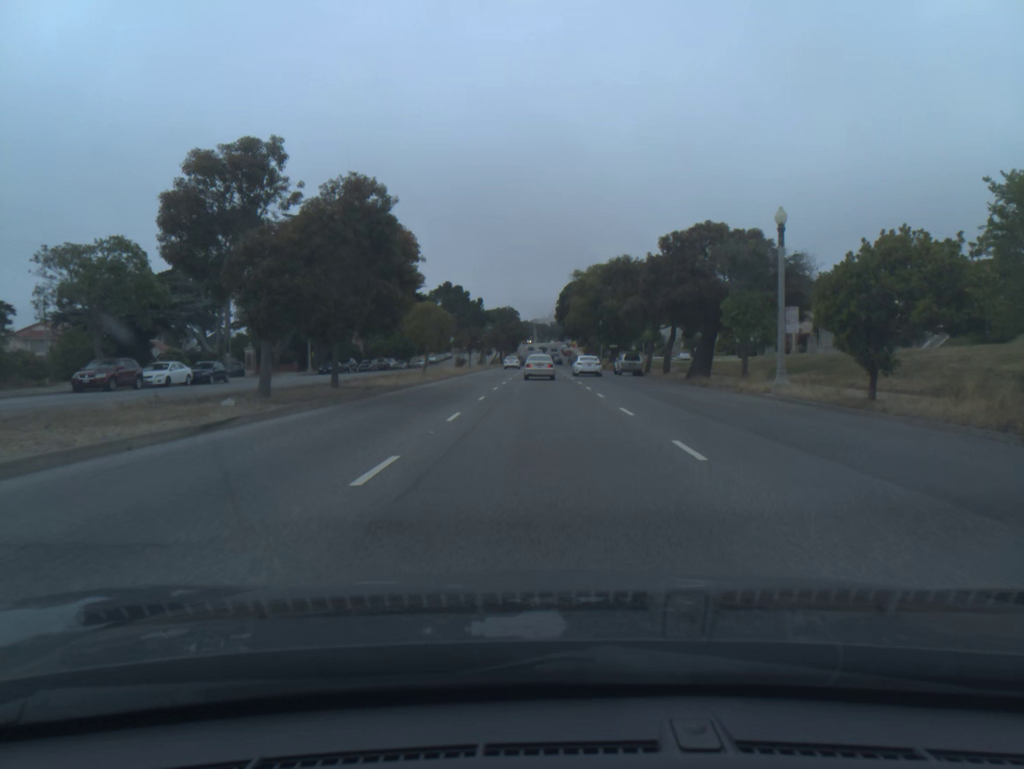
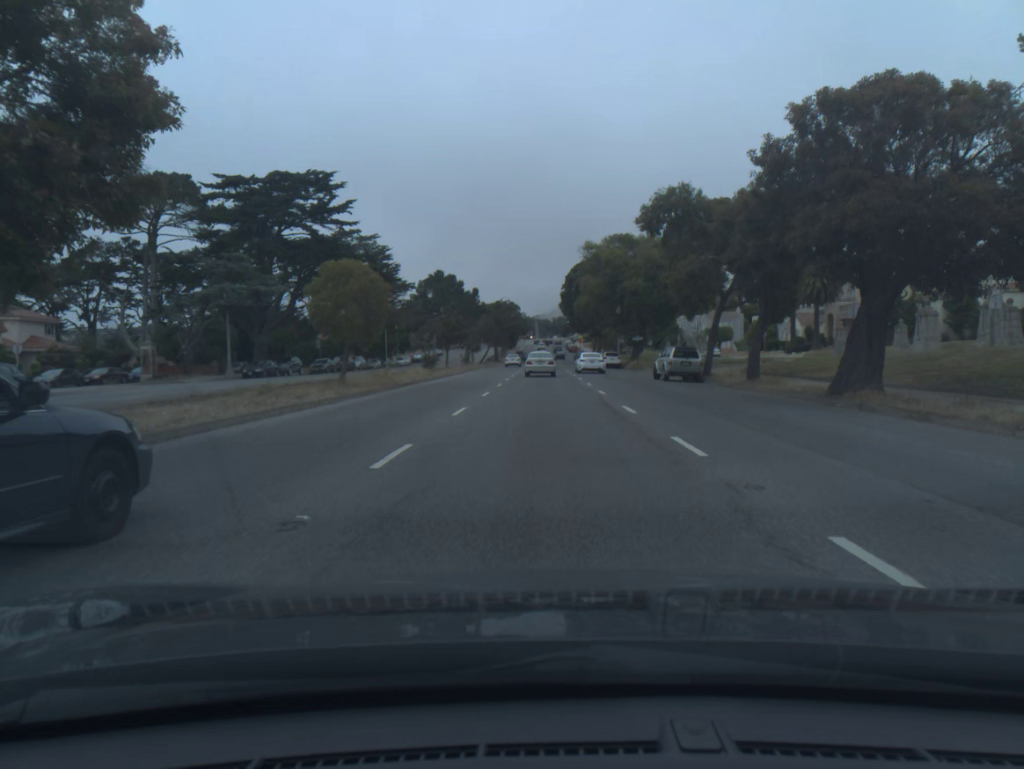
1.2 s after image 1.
(0.0, +21.0) m; 0°
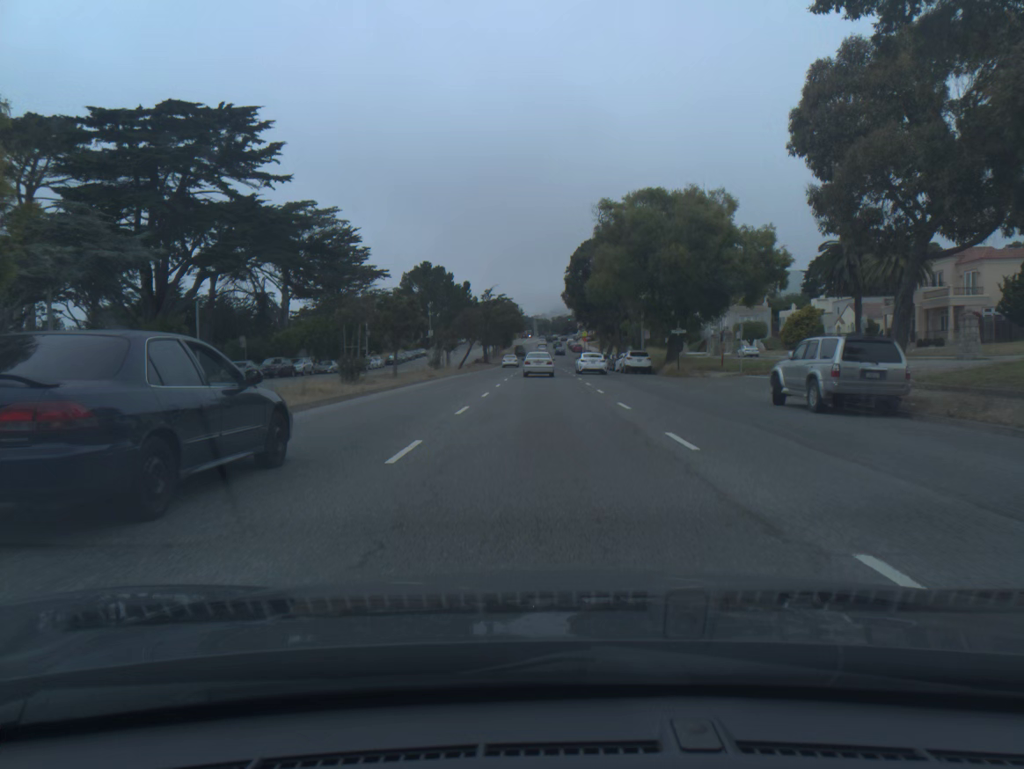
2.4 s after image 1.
(0.0, +21.4) m; 0°
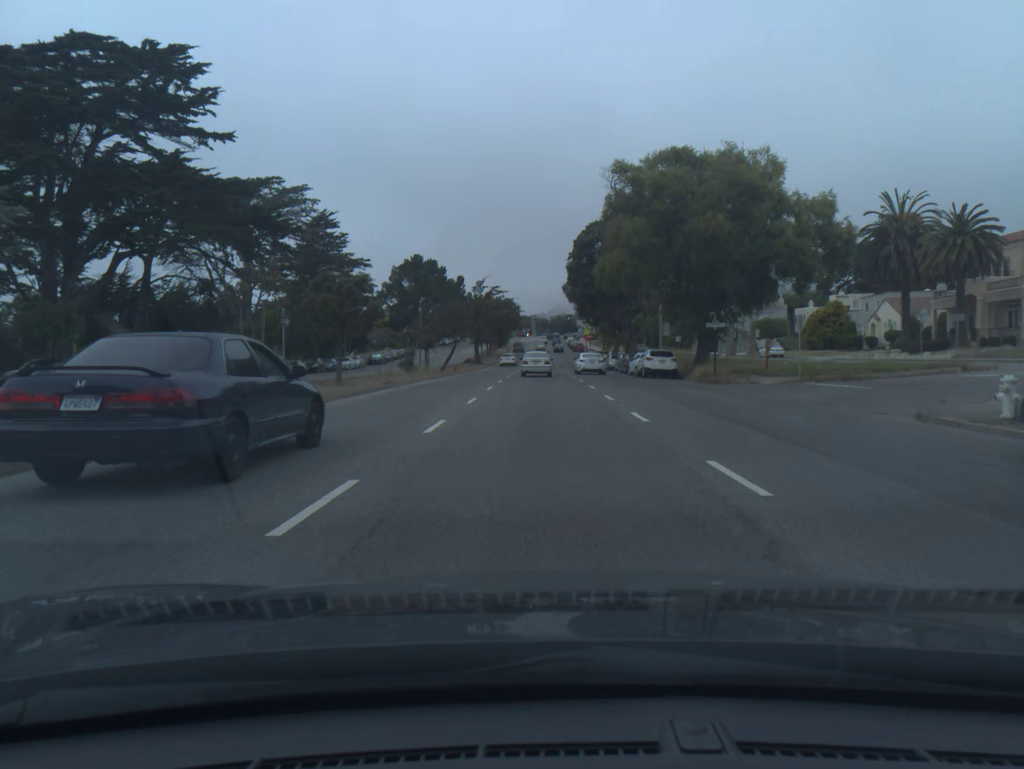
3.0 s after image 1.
(0.0, +10.7) m; 0°
